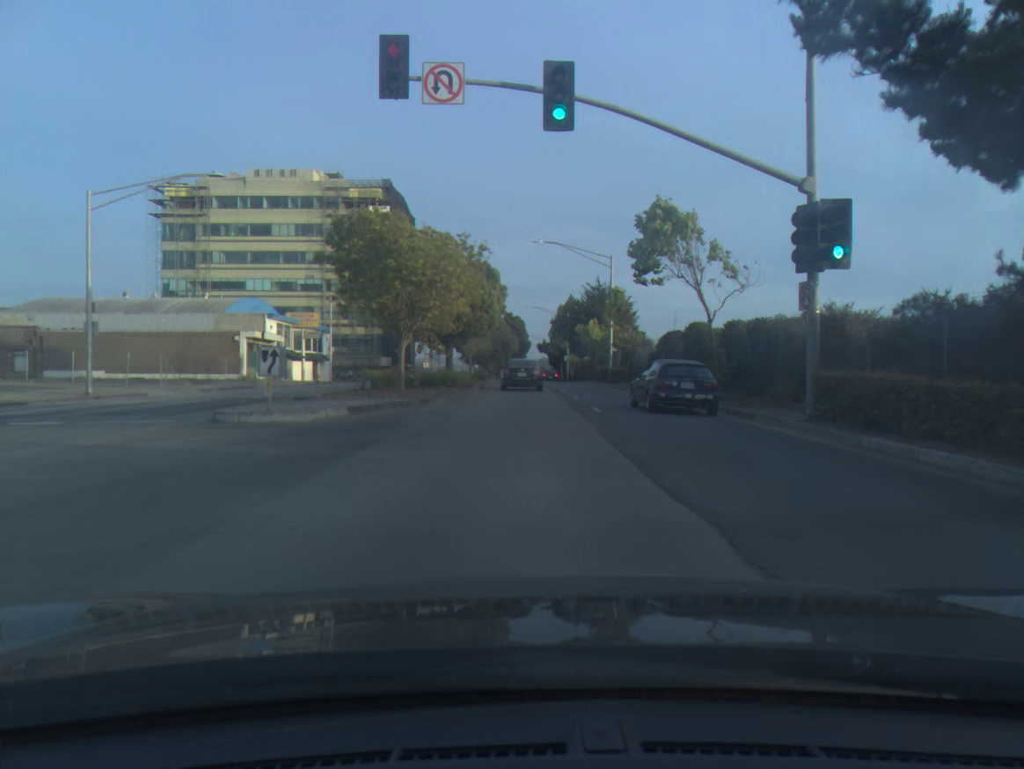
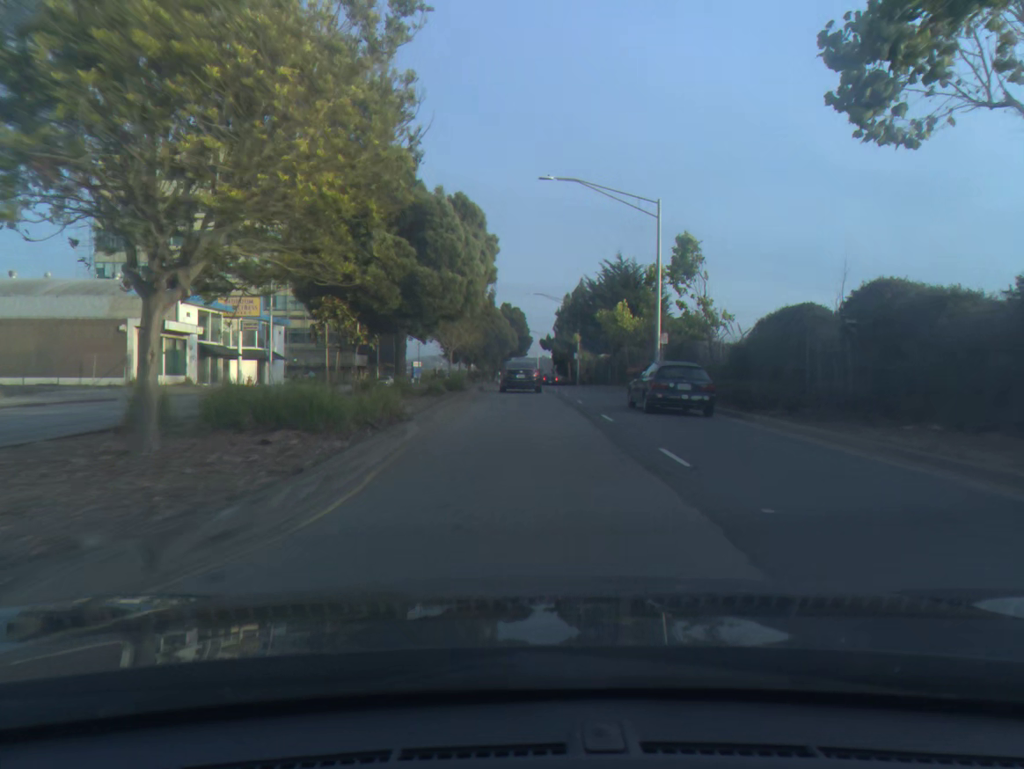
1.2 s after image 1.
(0.0, +17.5) m; 0°
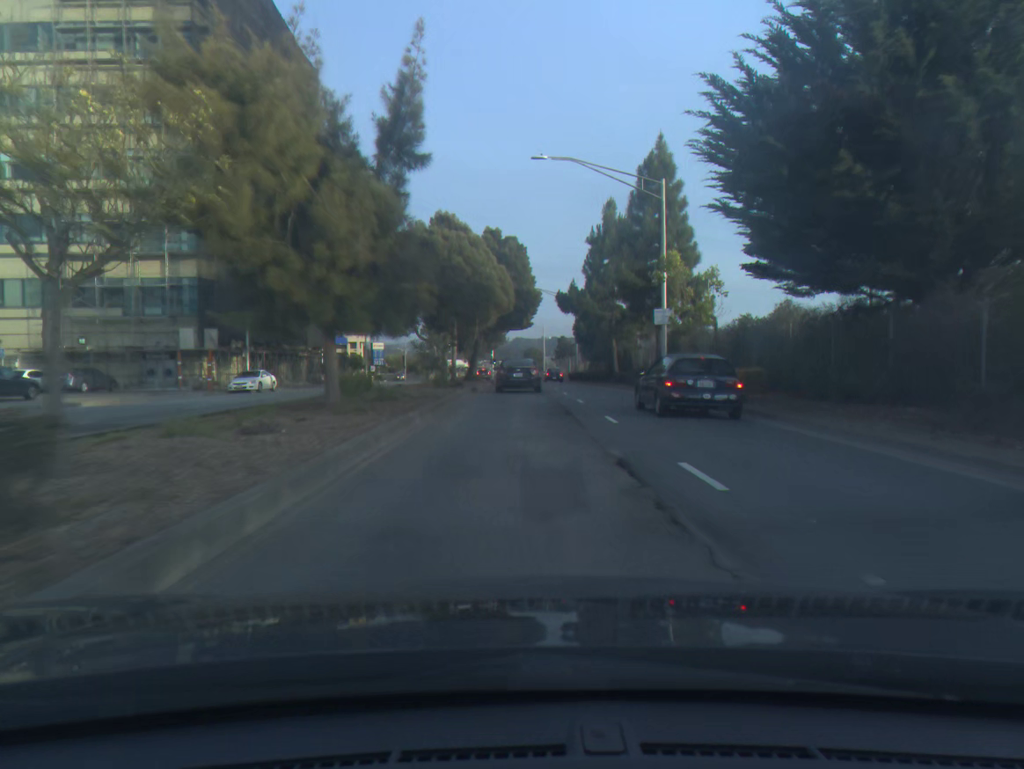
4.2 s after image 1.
(0.0, +46.6) m; 0°
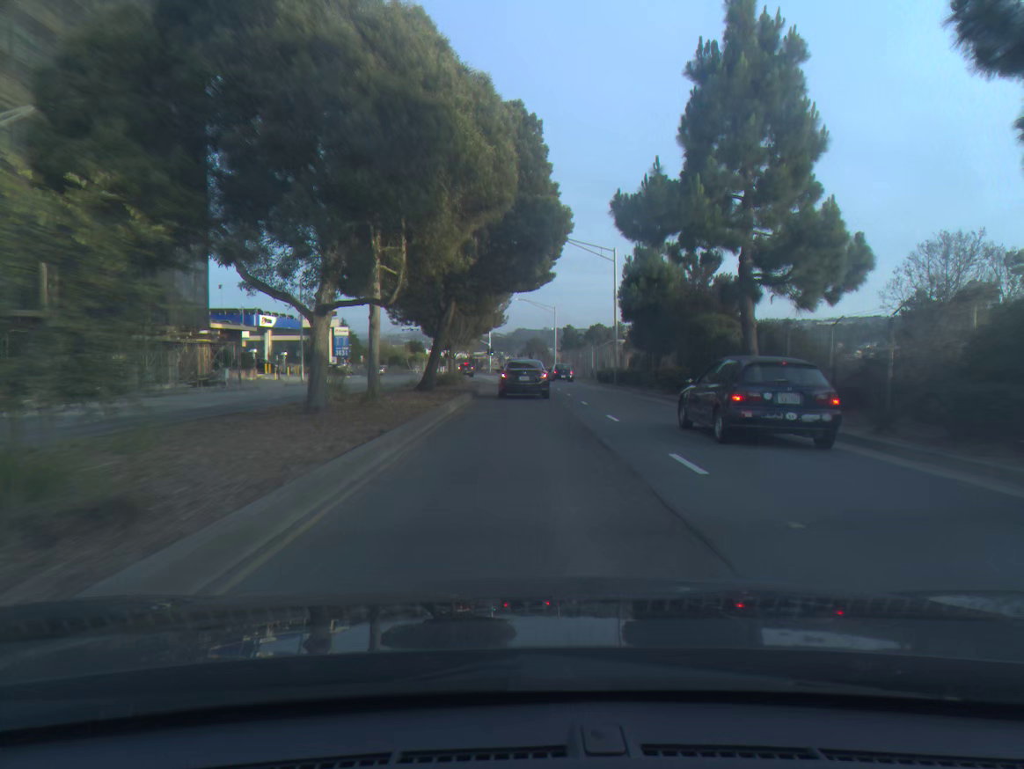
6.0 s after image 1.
(-0.1, +28.5) m; 0°
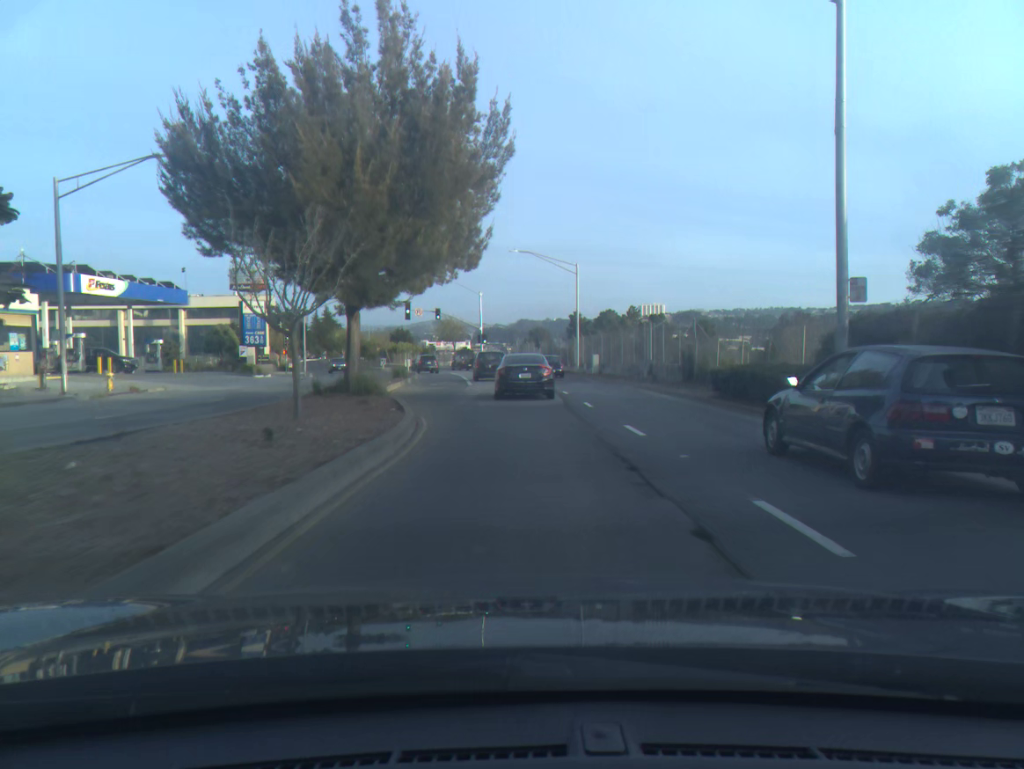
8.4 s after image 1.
(+0.2, +34.0) m; 0°
